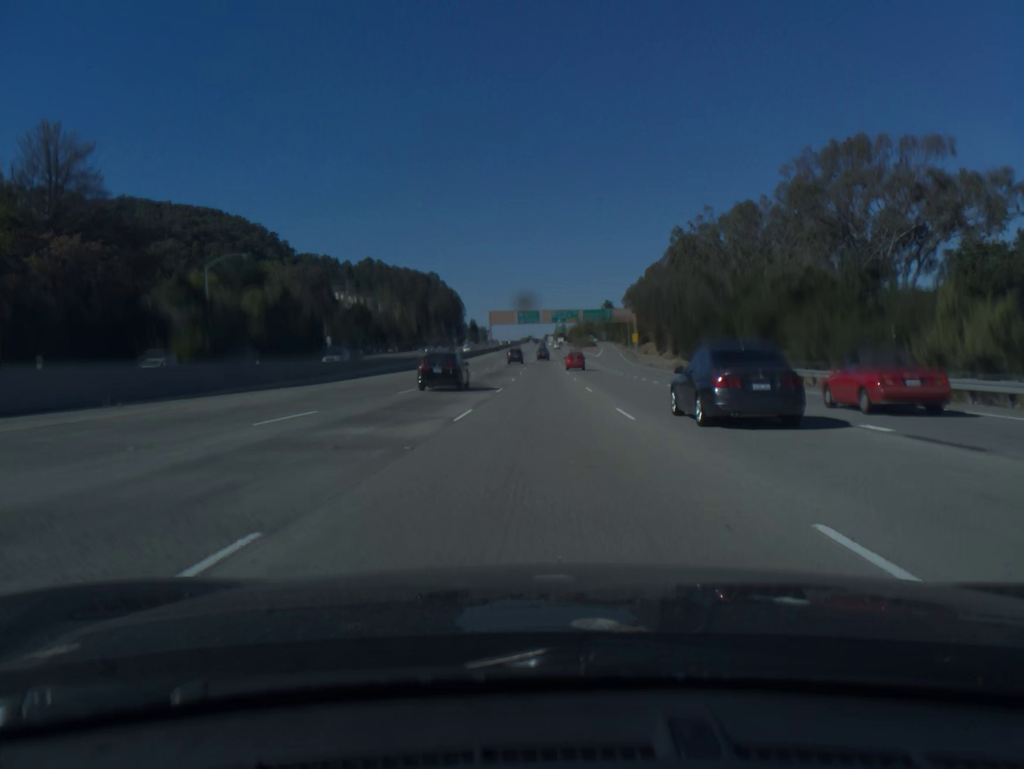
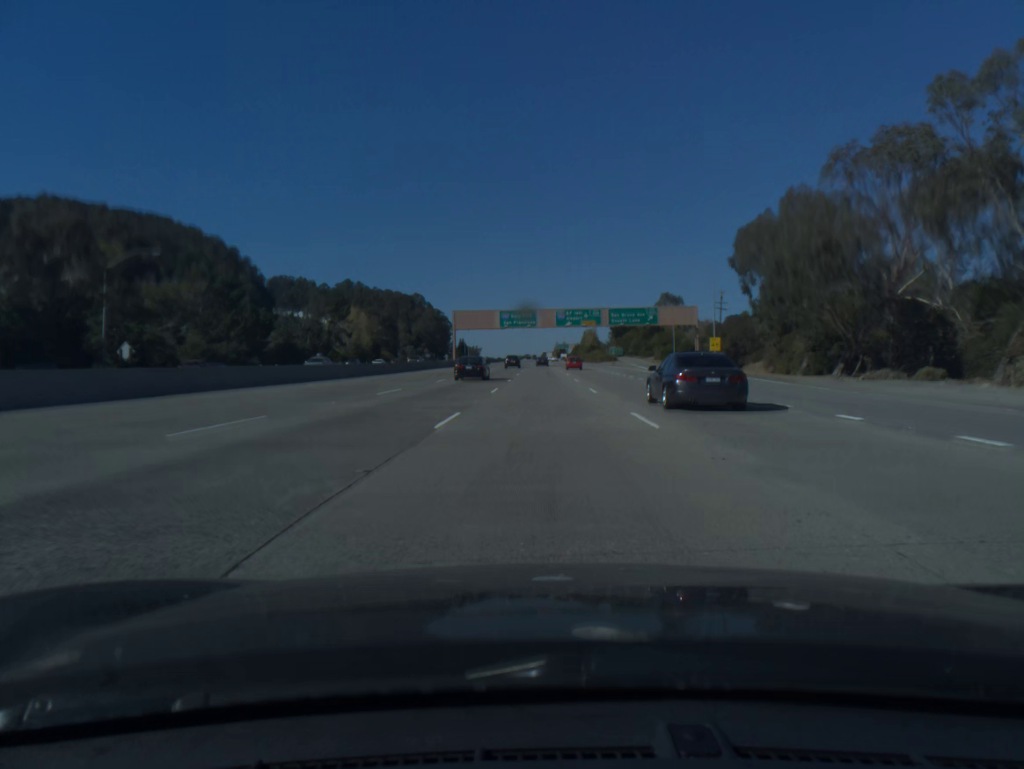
(0.0, +76.0) m; 0°
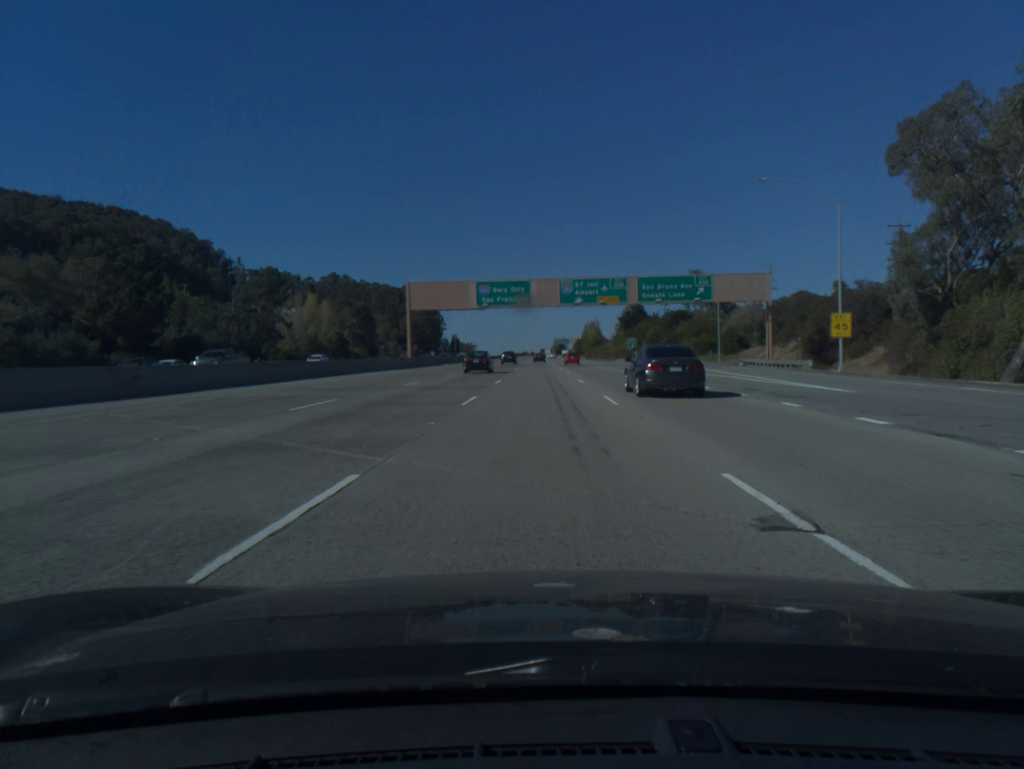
(0.0, +37.9) m; 0°
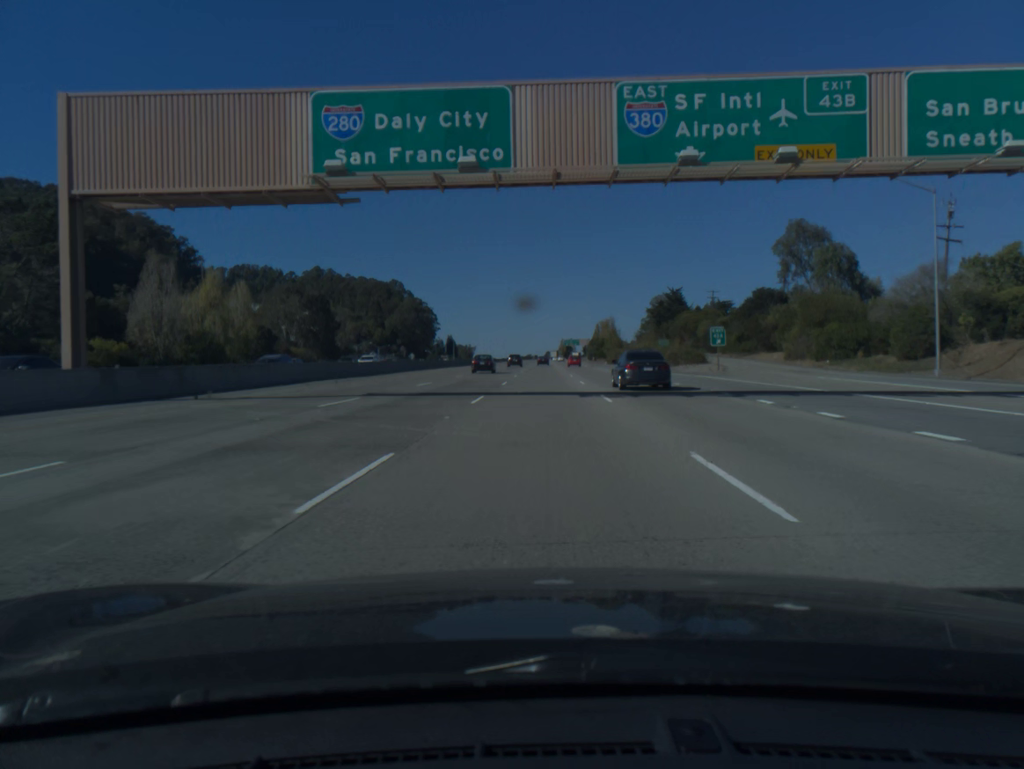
(-0.2, +56.7) m; 0°
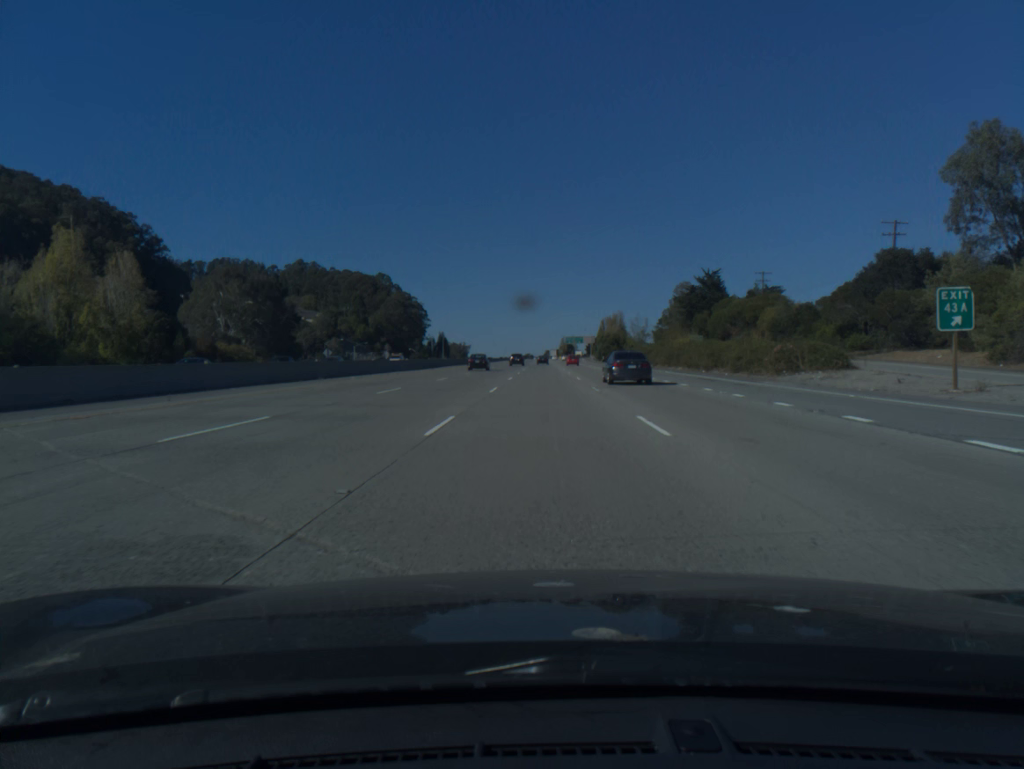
(0.0, +37.8) m; 0°
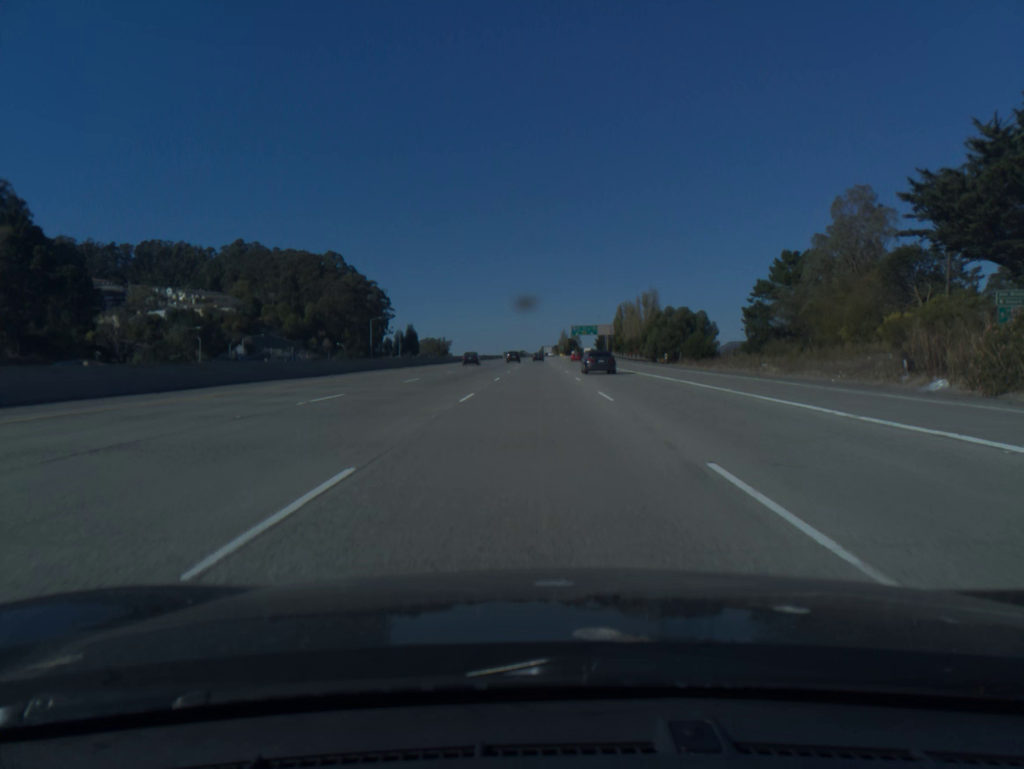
(+0.3, +95.0) m; 0°
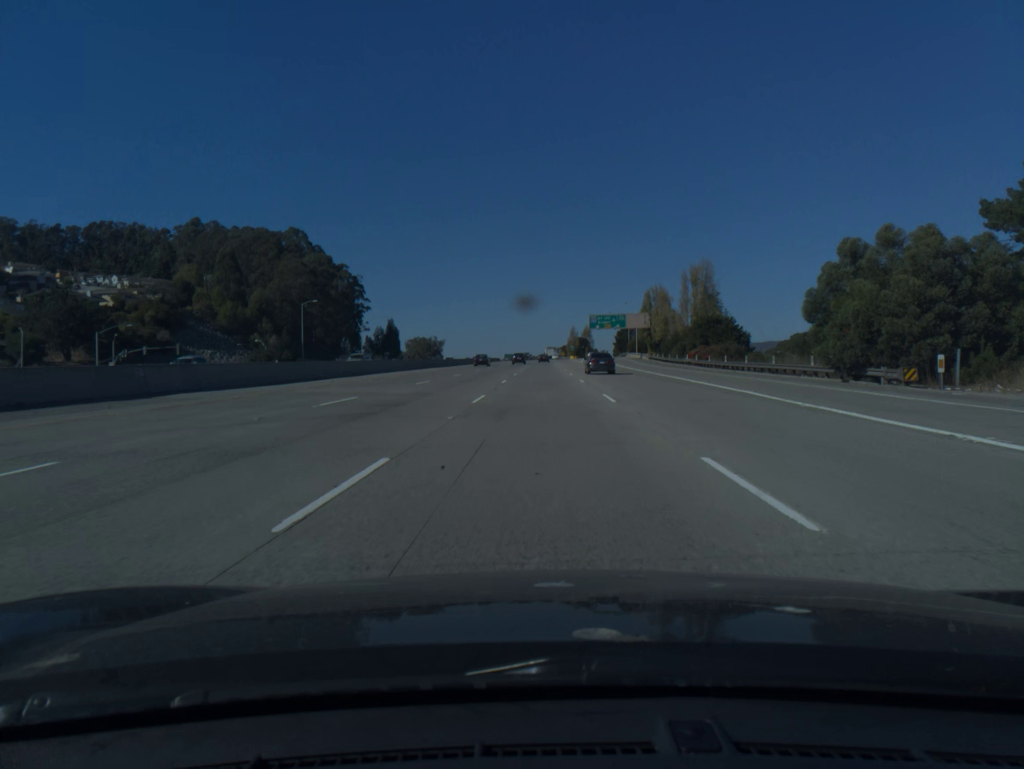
(-0.2, +57.3) m; 0°
